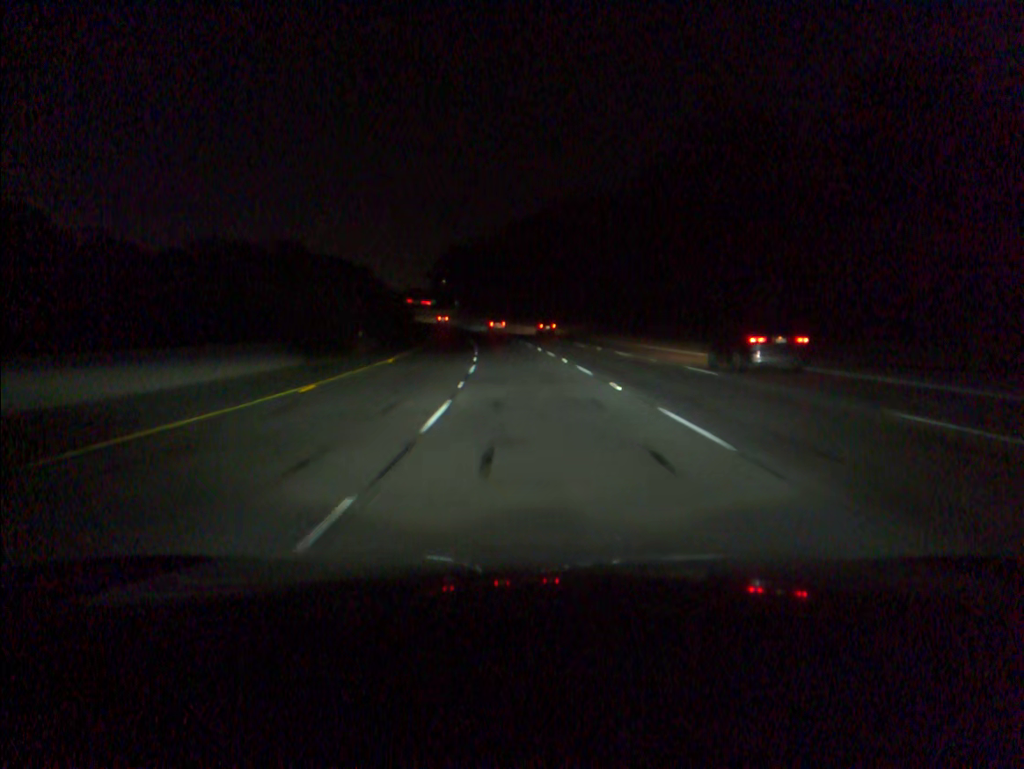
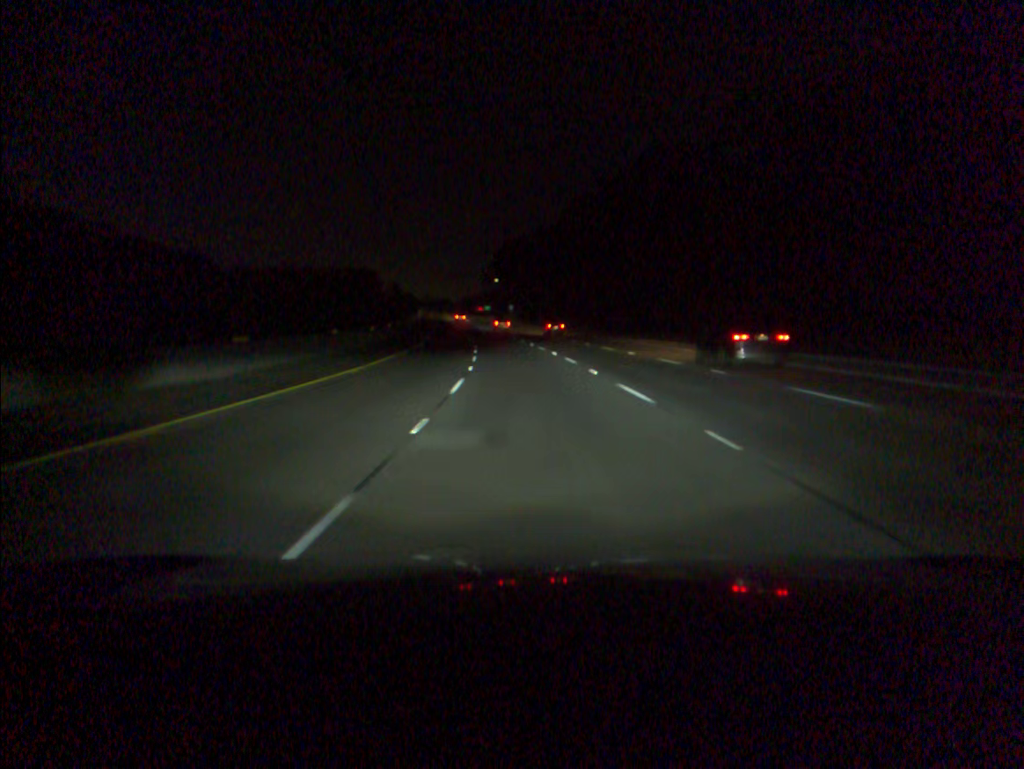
(-2.2, +52.7) m; -5°
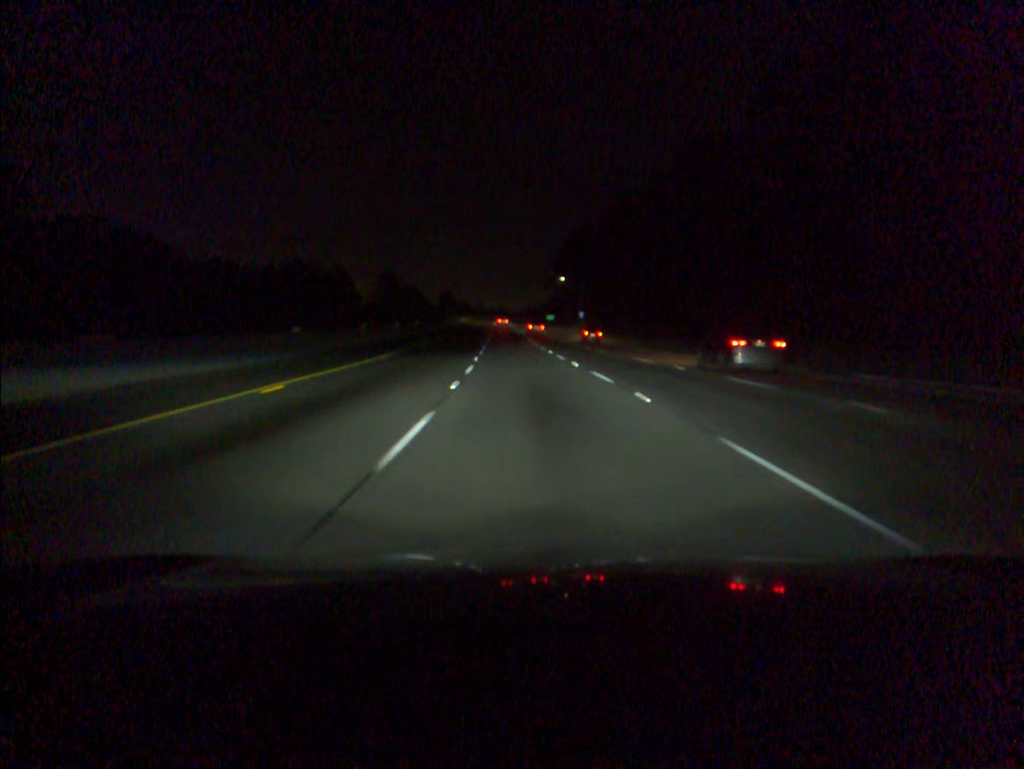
(-2.2, +52.6) m; -5°
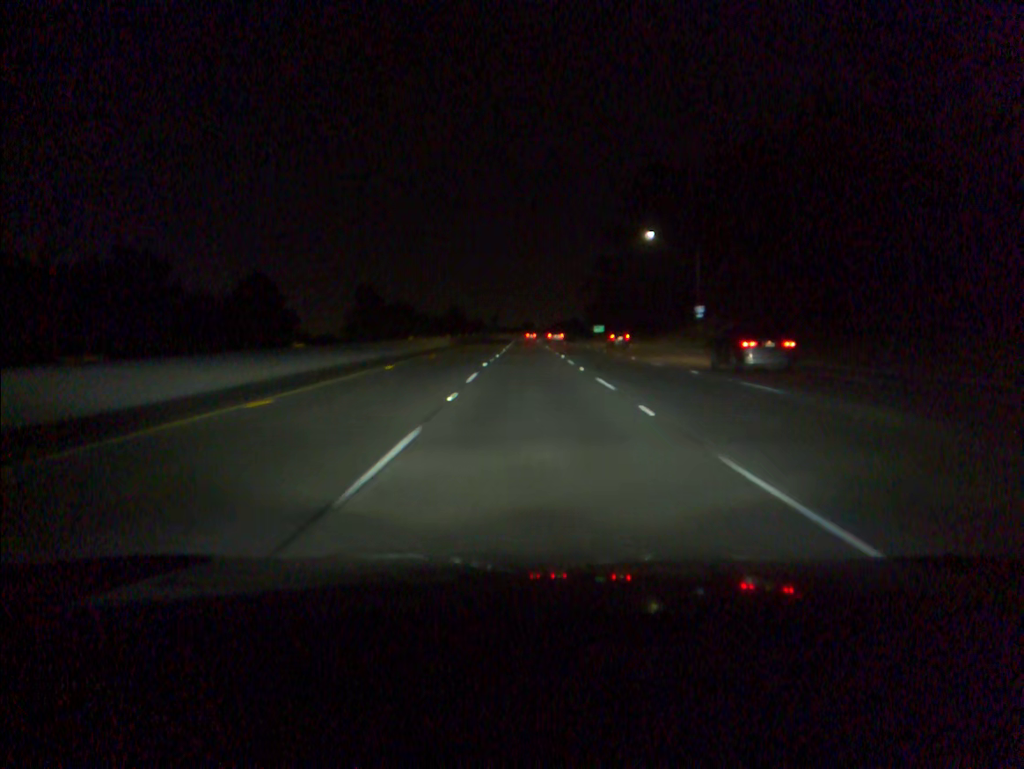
(-2.6, +88.2) m; -2°
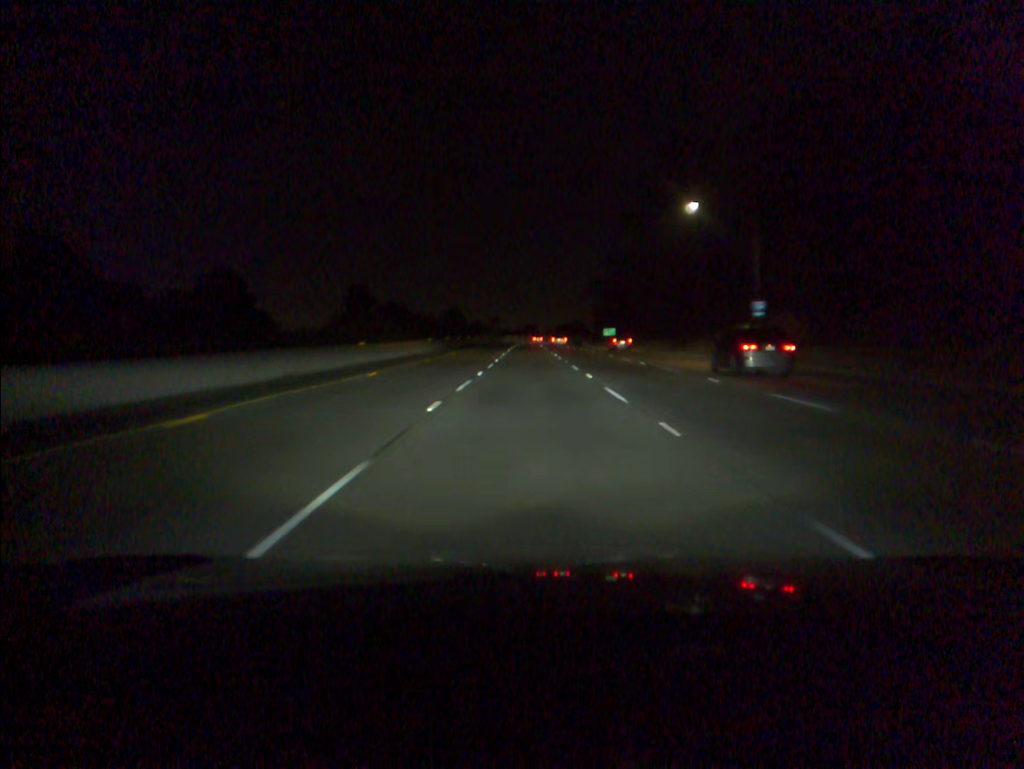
(0.0, +17.7) m; 0°
